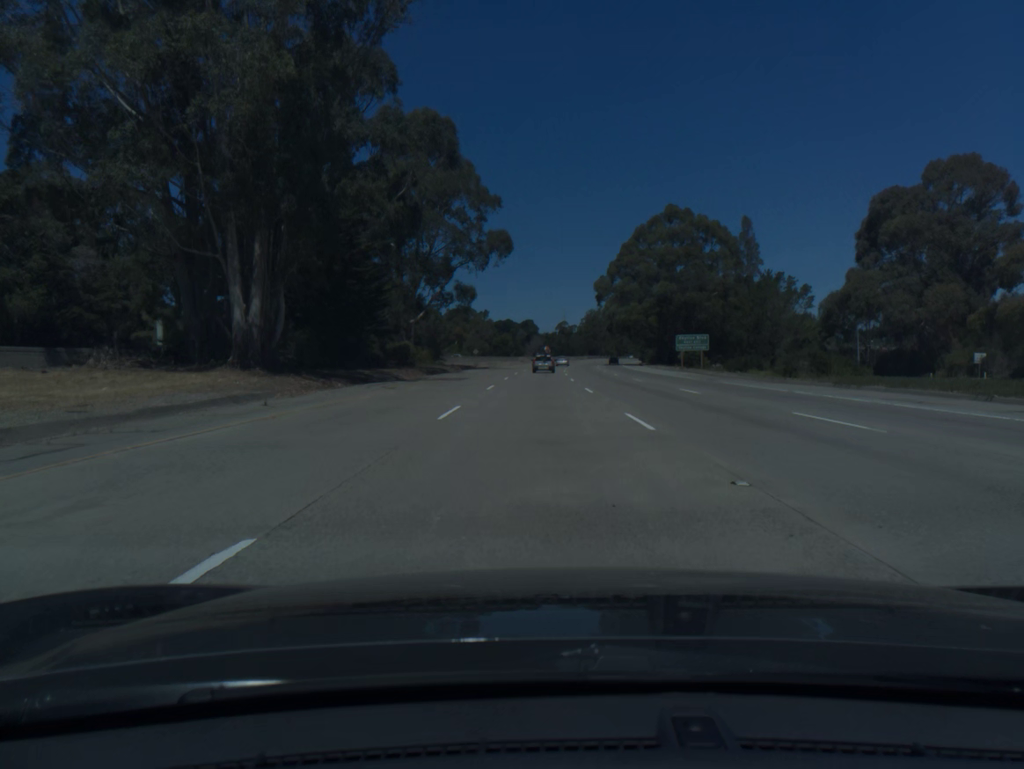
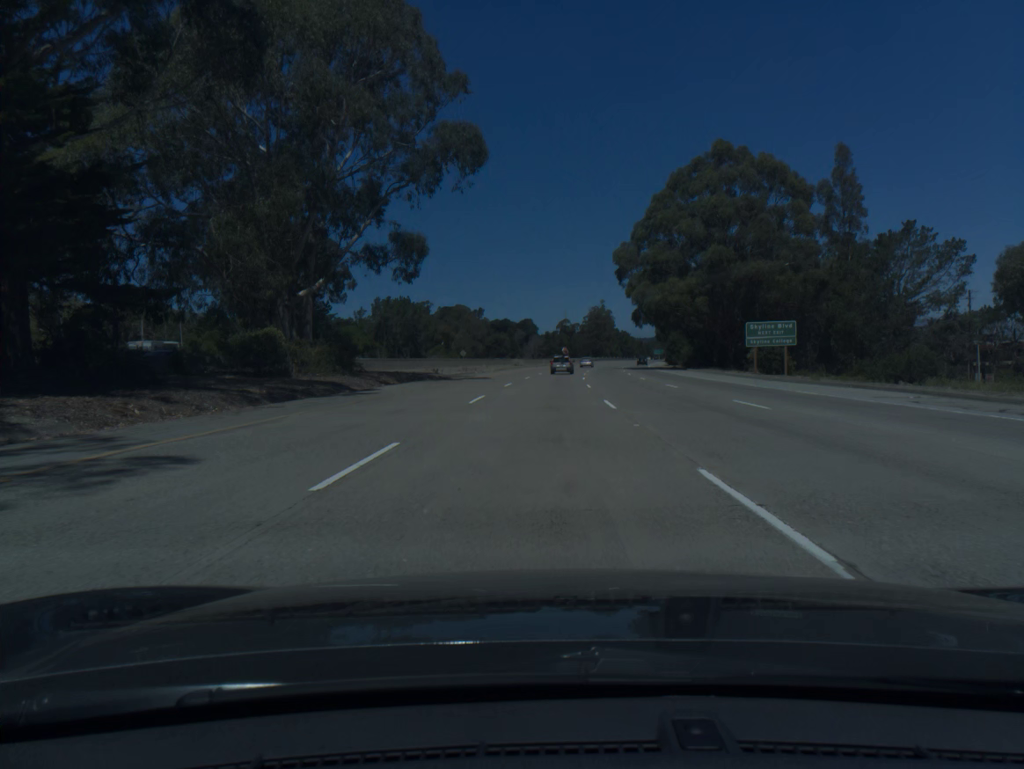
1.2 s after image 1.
(0.0, +37.6) m; 0°
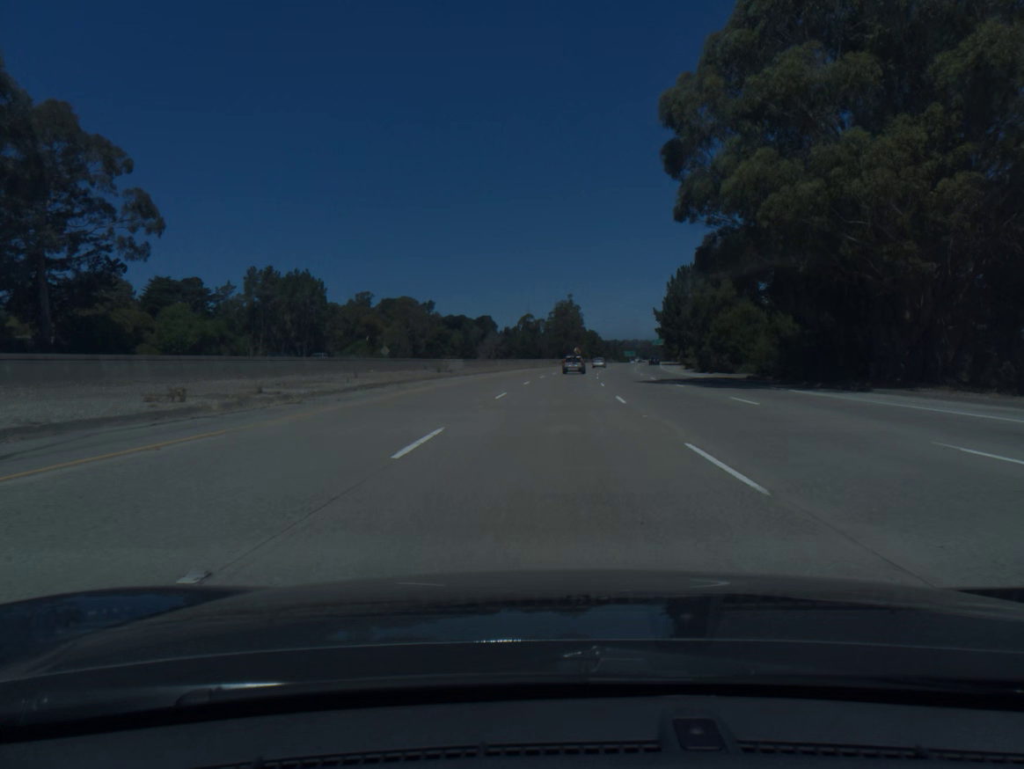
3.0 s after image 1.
(+1.0, +56.2) m; +3°
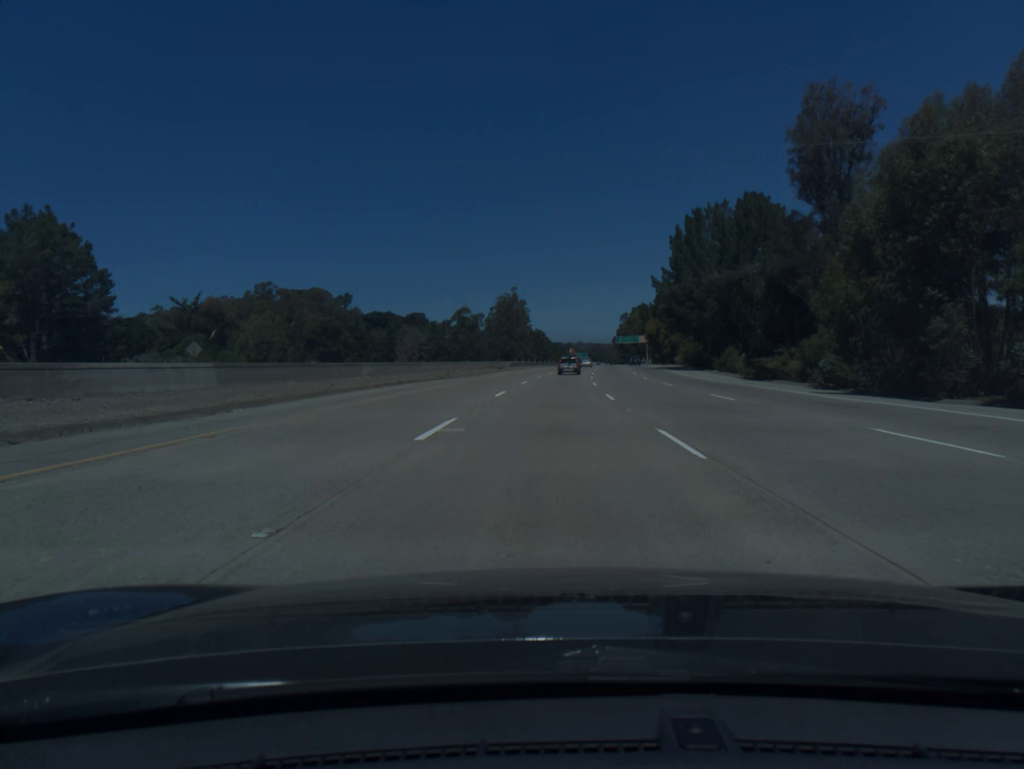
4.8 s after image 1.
(+2.0, +56.2) m; +4°
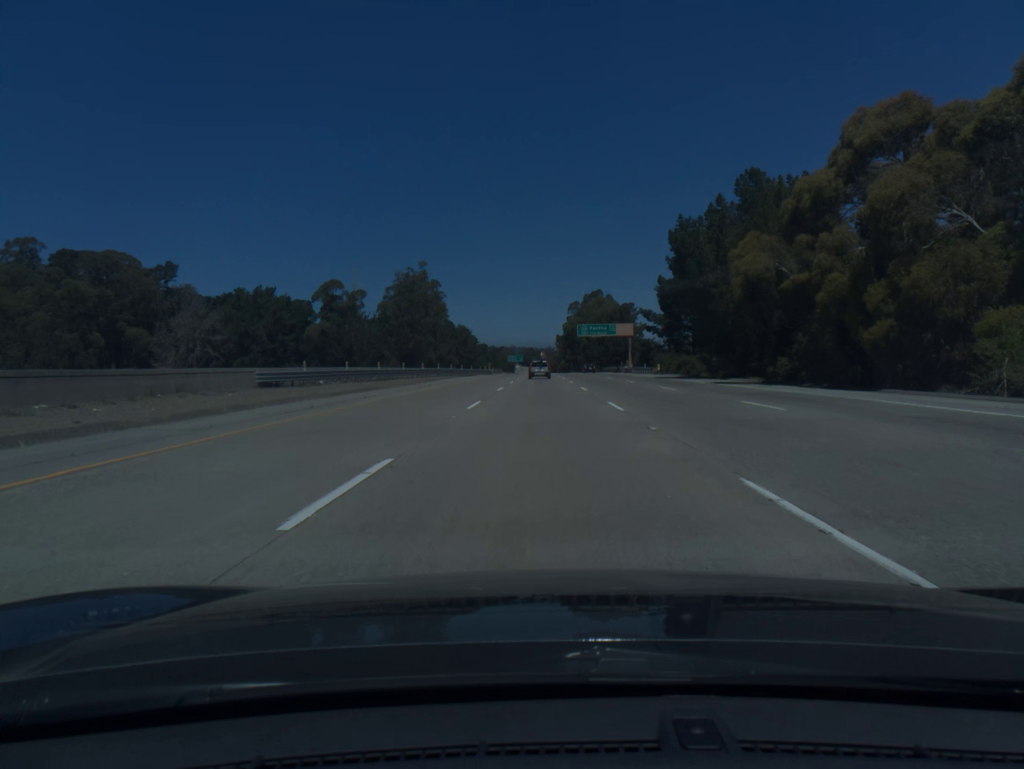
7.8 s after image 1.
(+4.5, +93.7) m; +5°
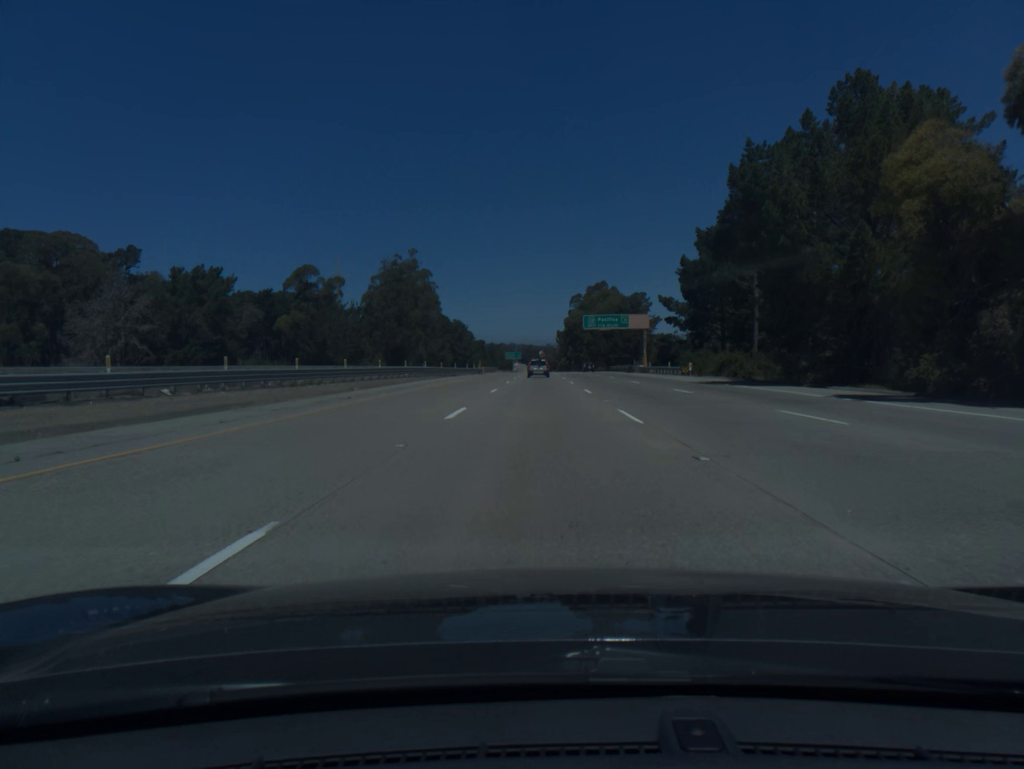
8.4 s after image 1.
(0.0, +18.7) m; 0°
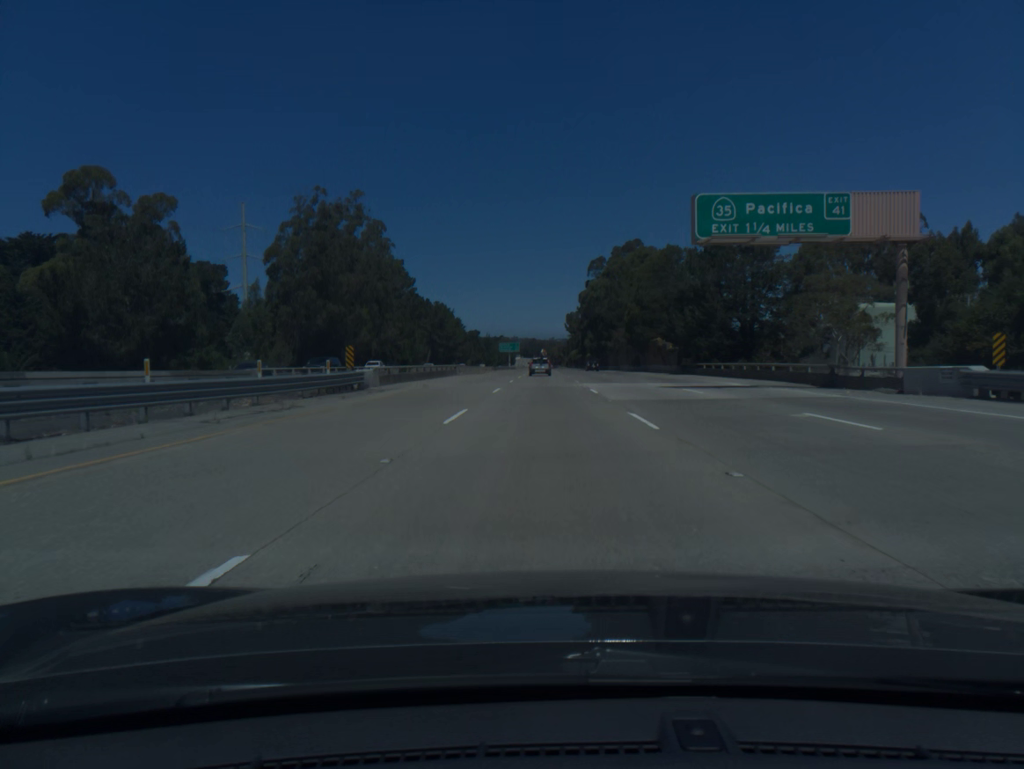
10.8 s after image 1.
(-0.3, +74.5) m; 0°
